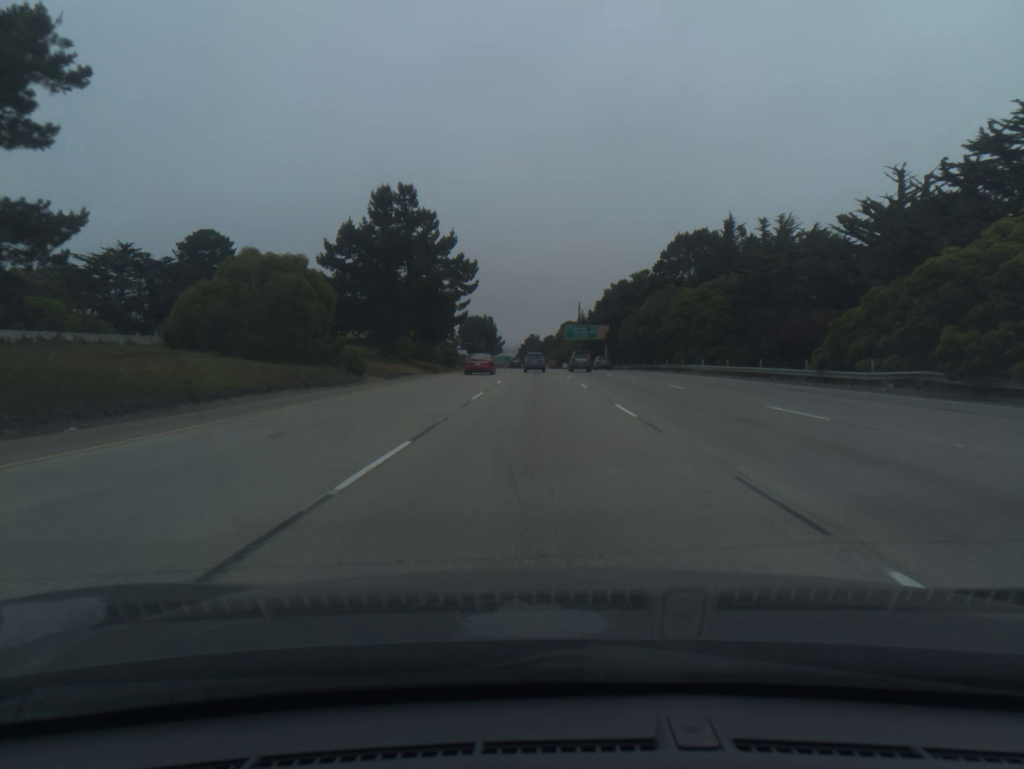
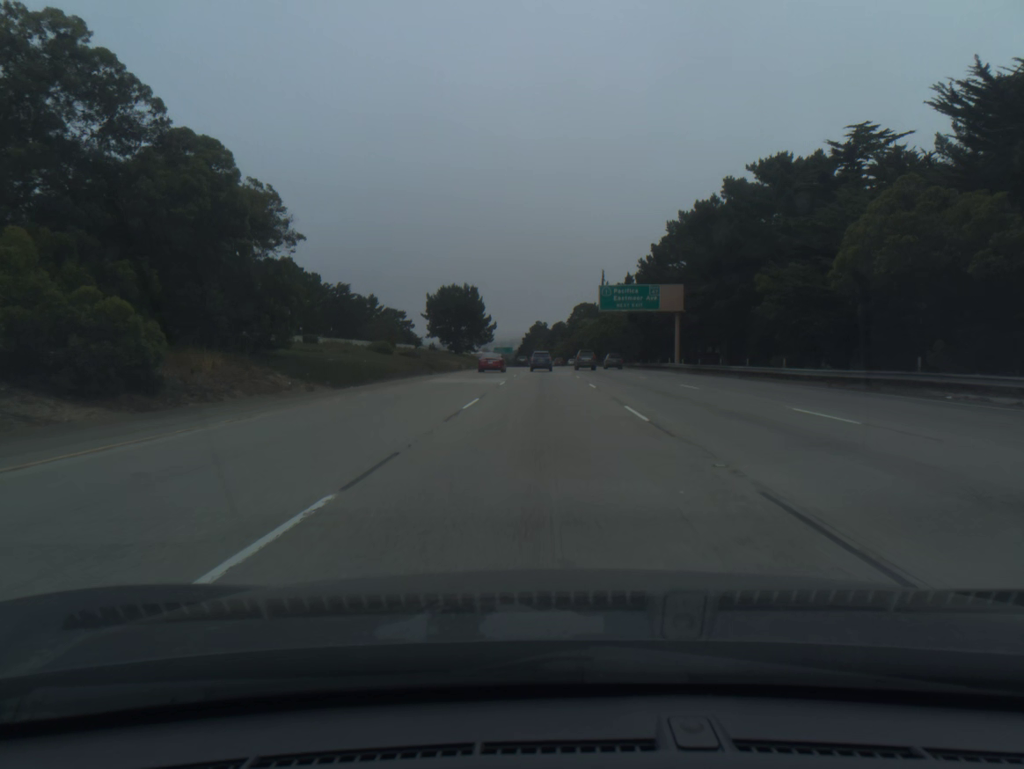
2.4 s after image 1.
(-0.3, +74.1) m; -1°
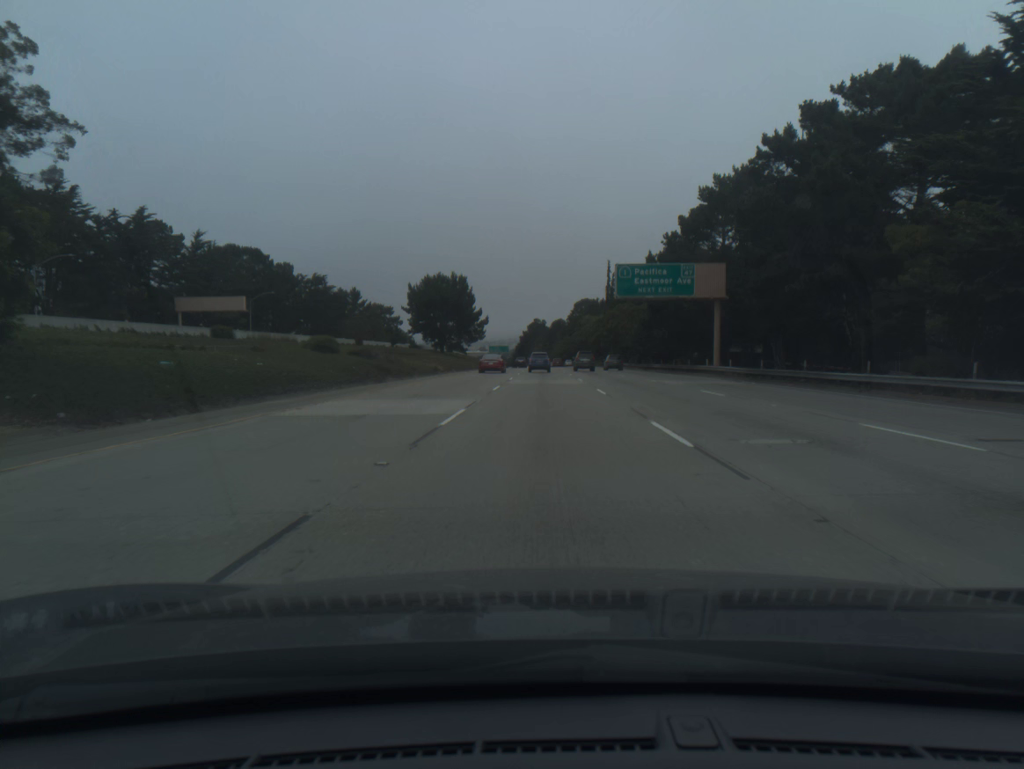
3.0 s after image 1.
(0.0, +18.5) m; 0°
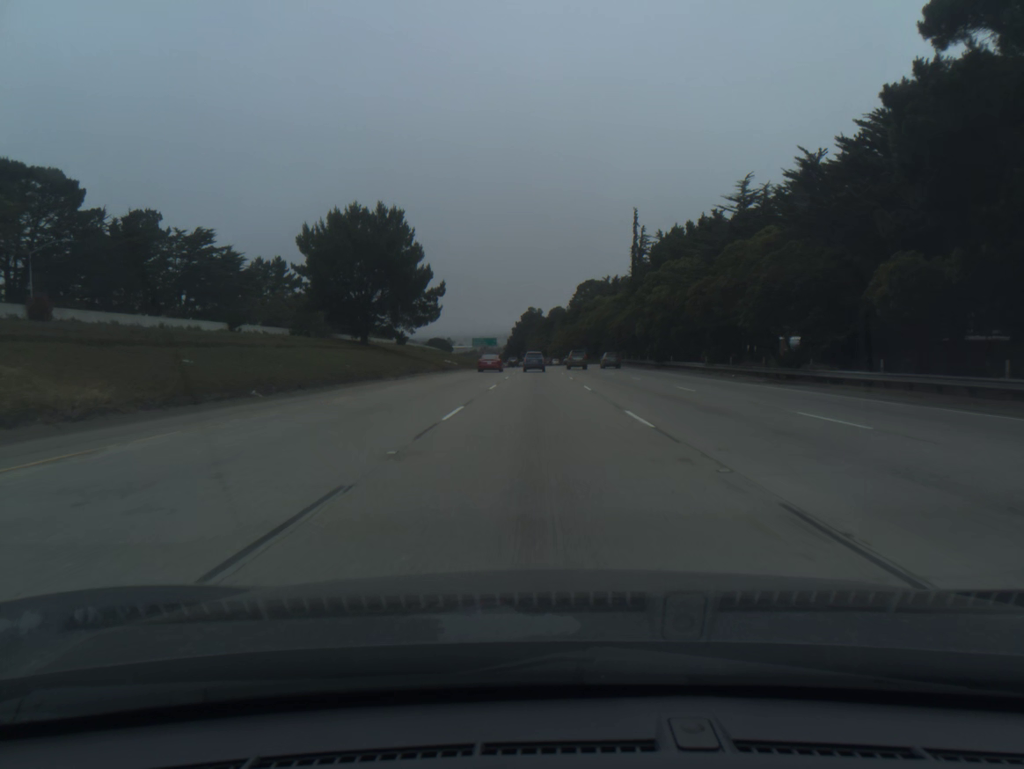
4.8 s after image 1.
(+0.2, +55.4) m; 0°
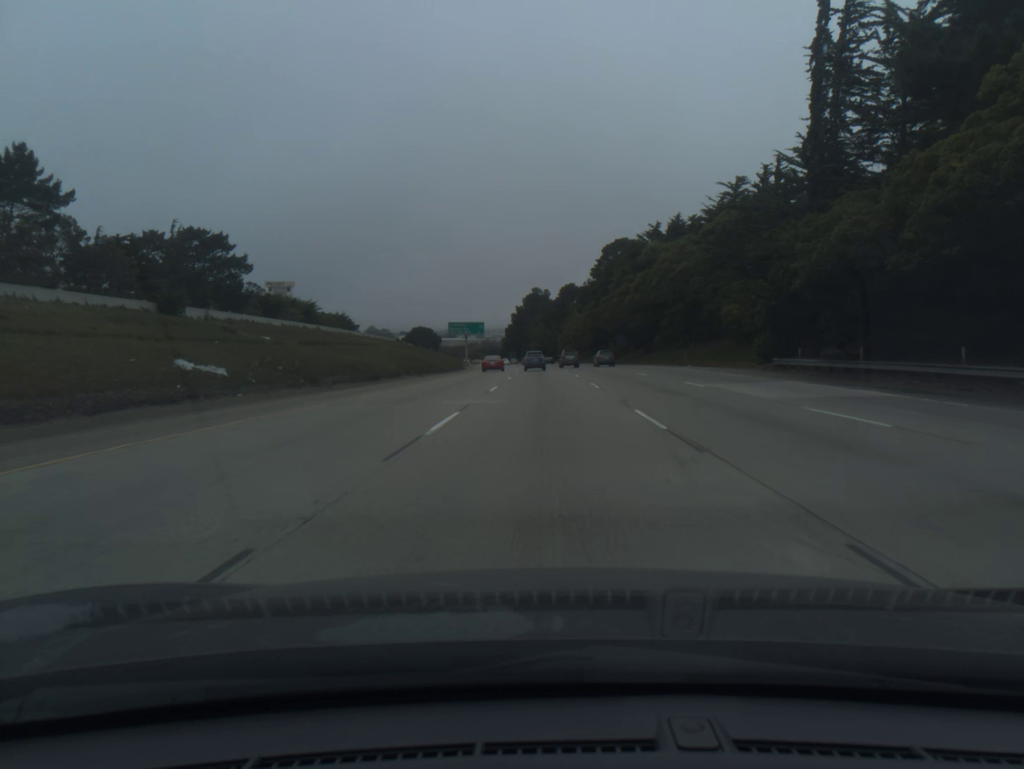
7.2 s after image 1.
(-0.3, +73.8) m; -1°
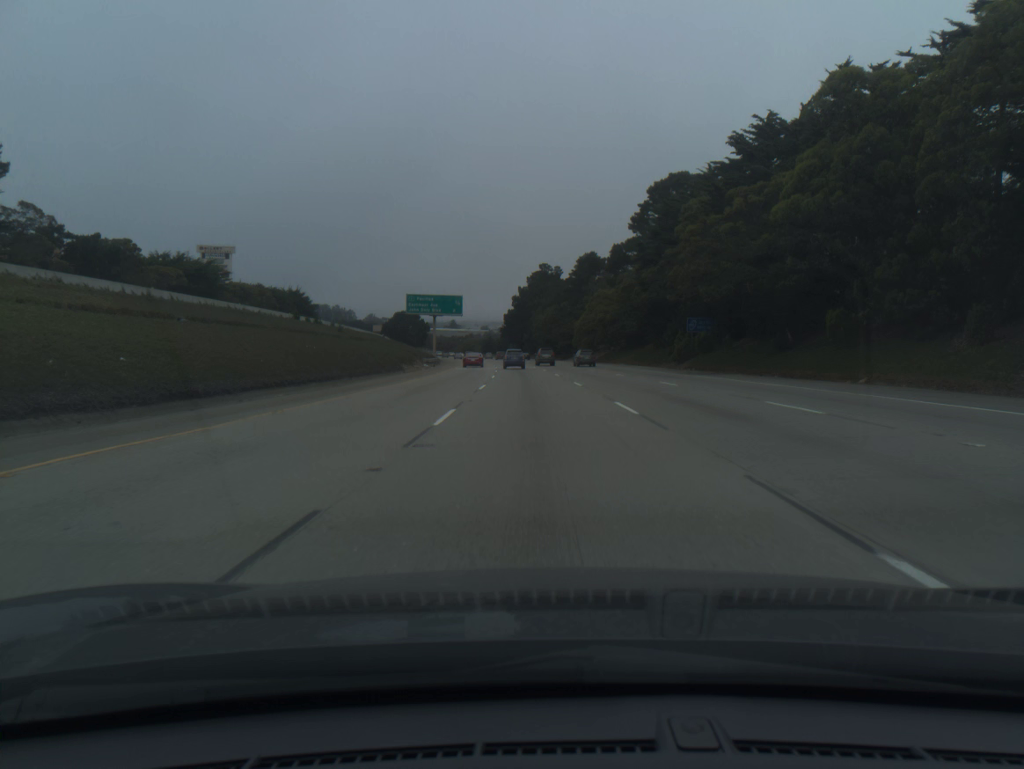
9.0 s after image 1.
(-0.1, +55.5) m; 0°
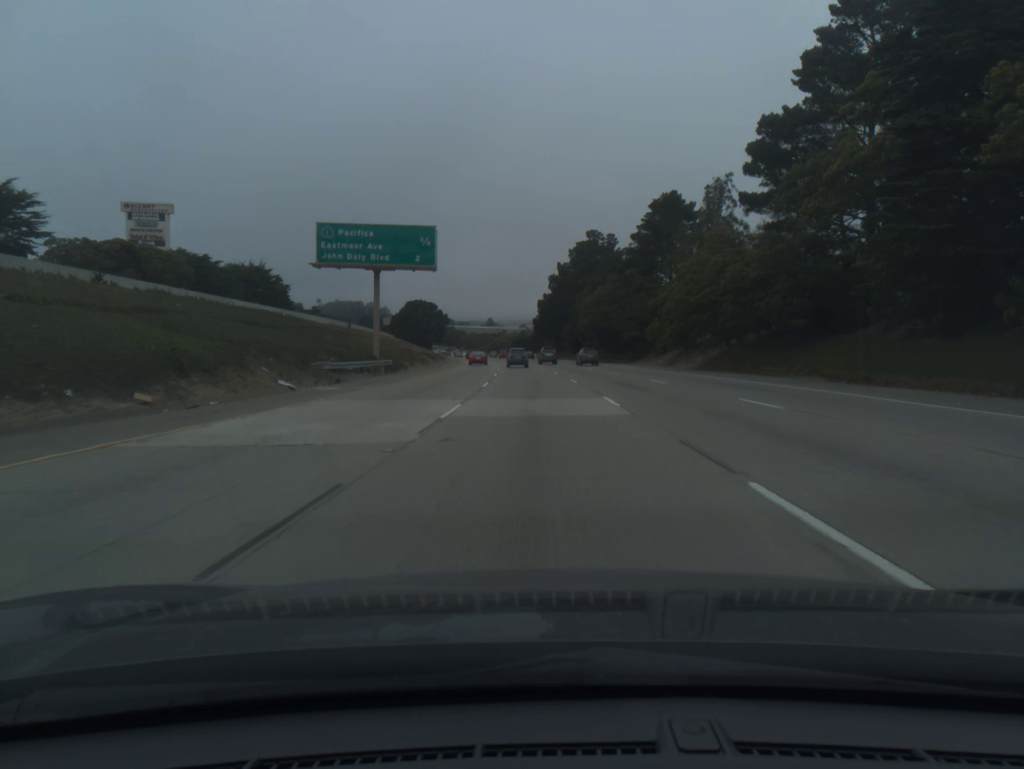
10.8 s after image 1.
(-1.3, +55.7) m; -3°
